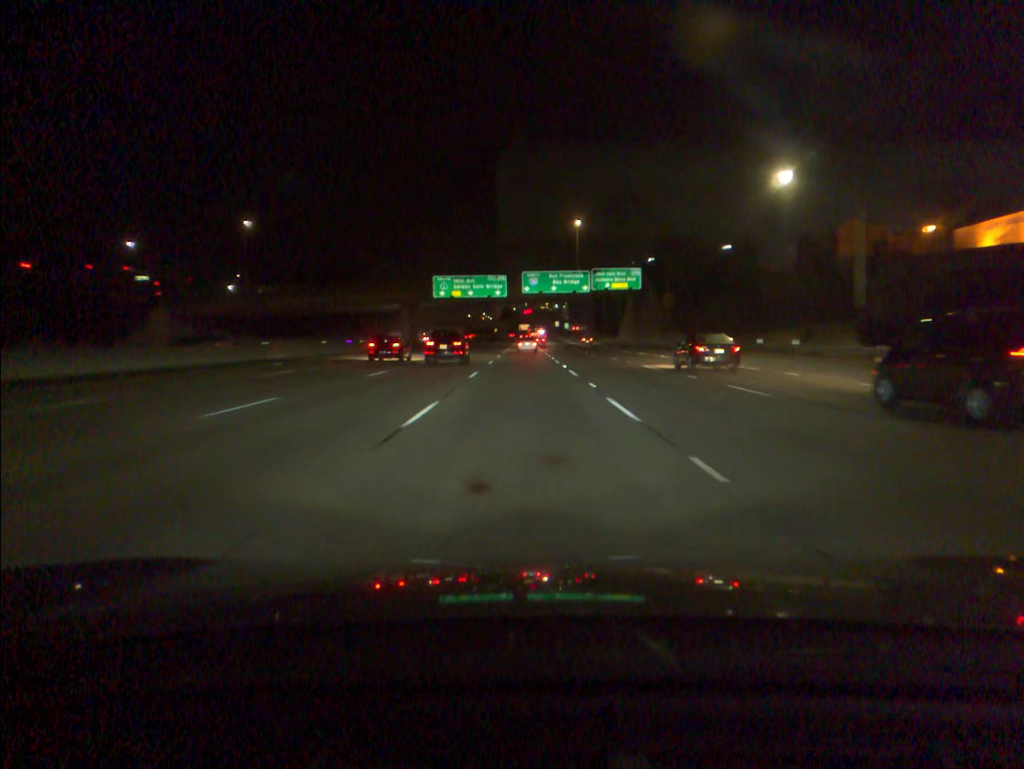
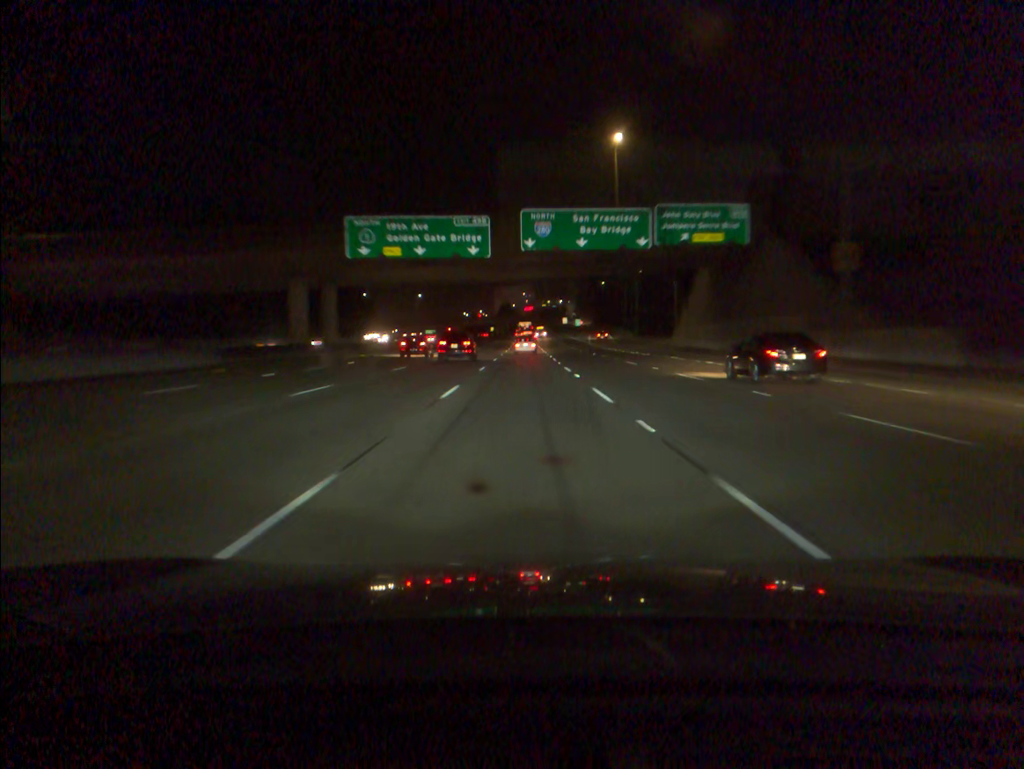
(0.0, +51.7) m; 0°
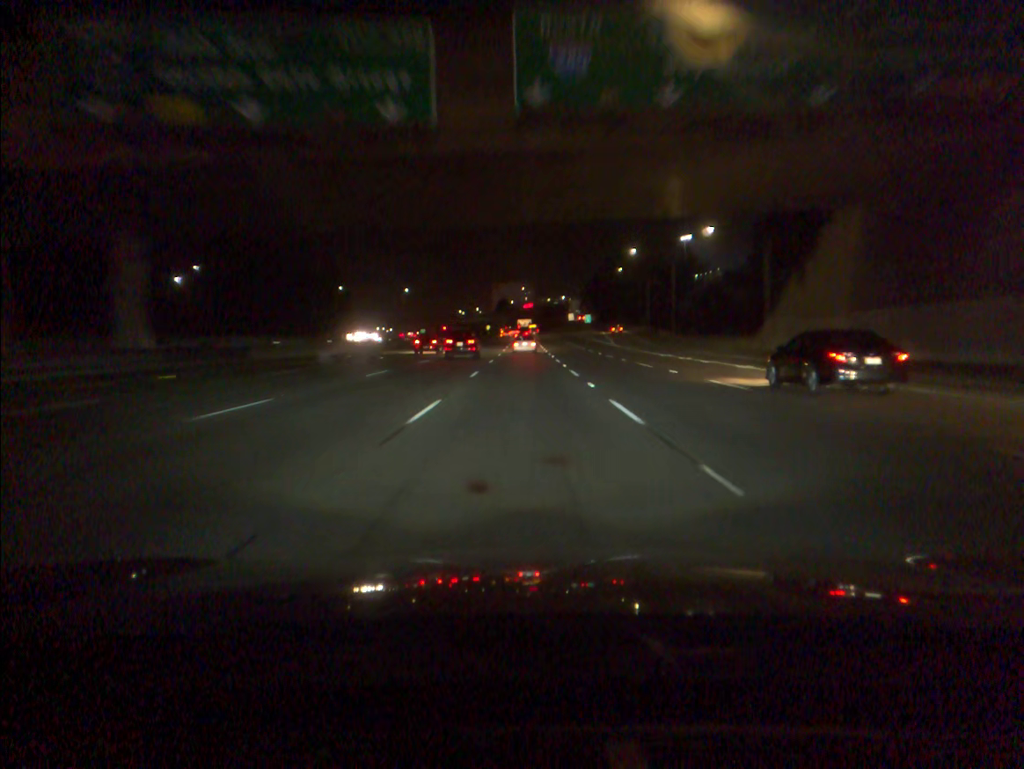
(0.0, +33.8) m; 0°
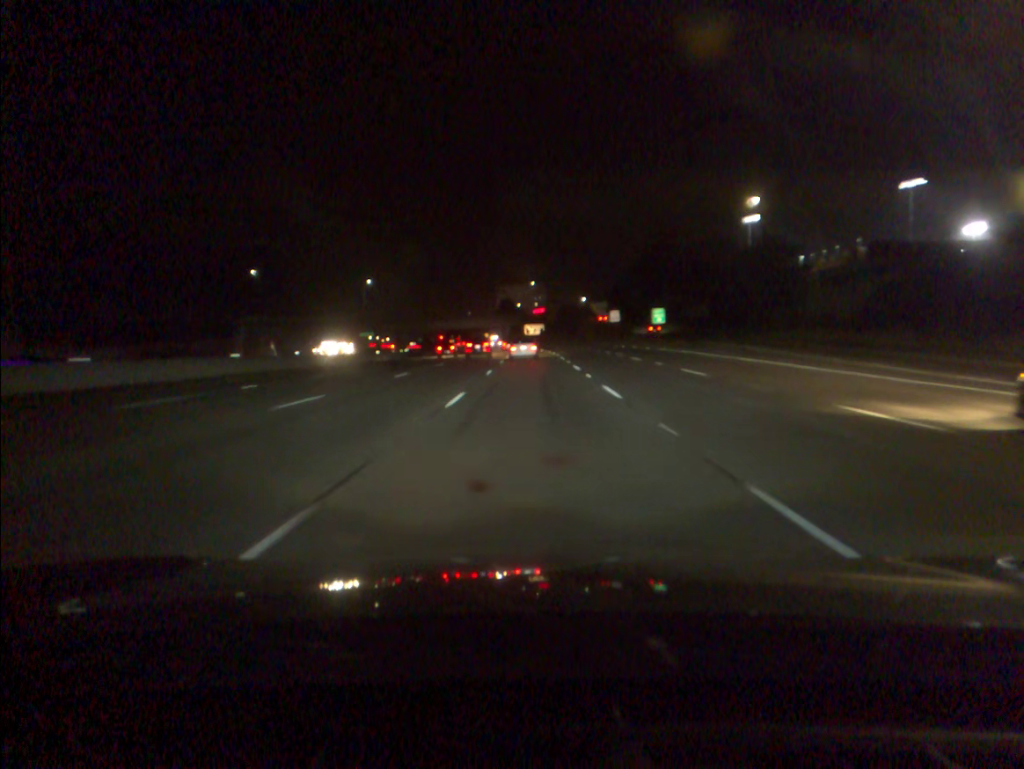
(-0.1, +82.2) m; -1°
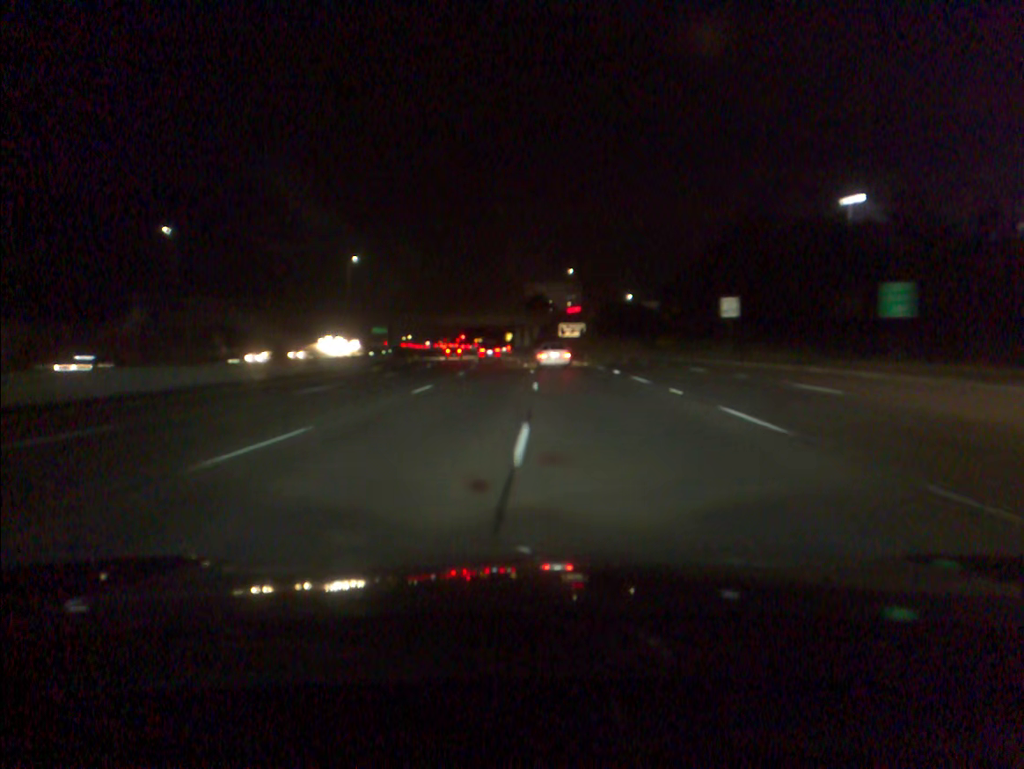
(-0.9, +50.0) m; -2°
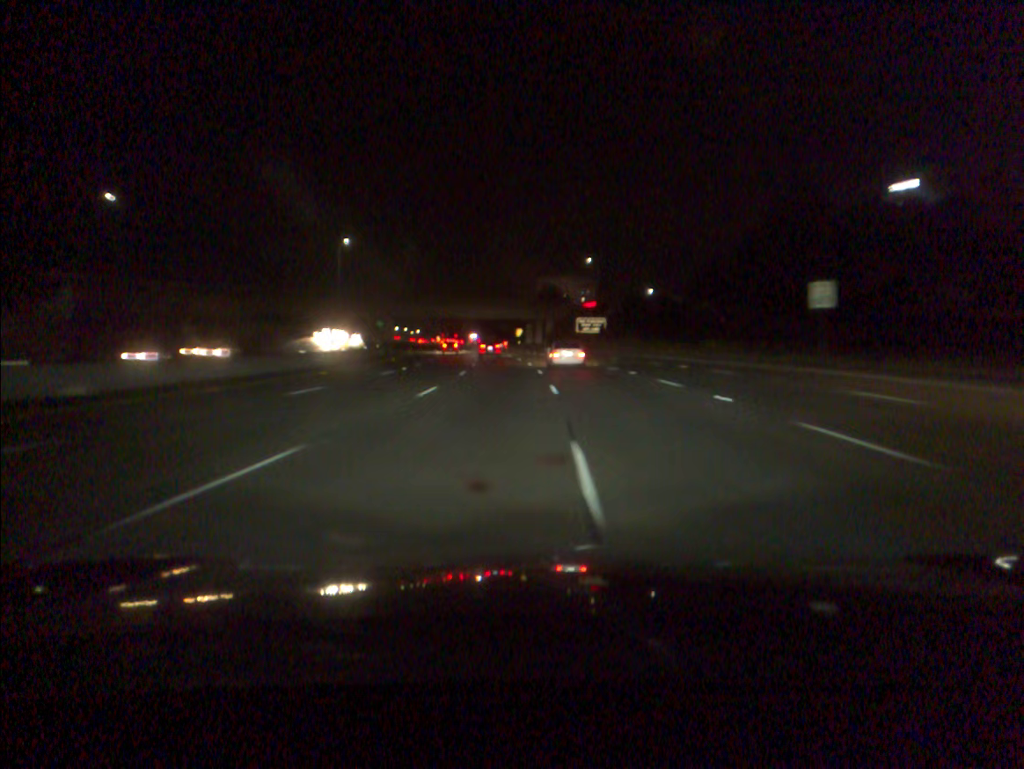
(-0.1, +17.1) m; -1°
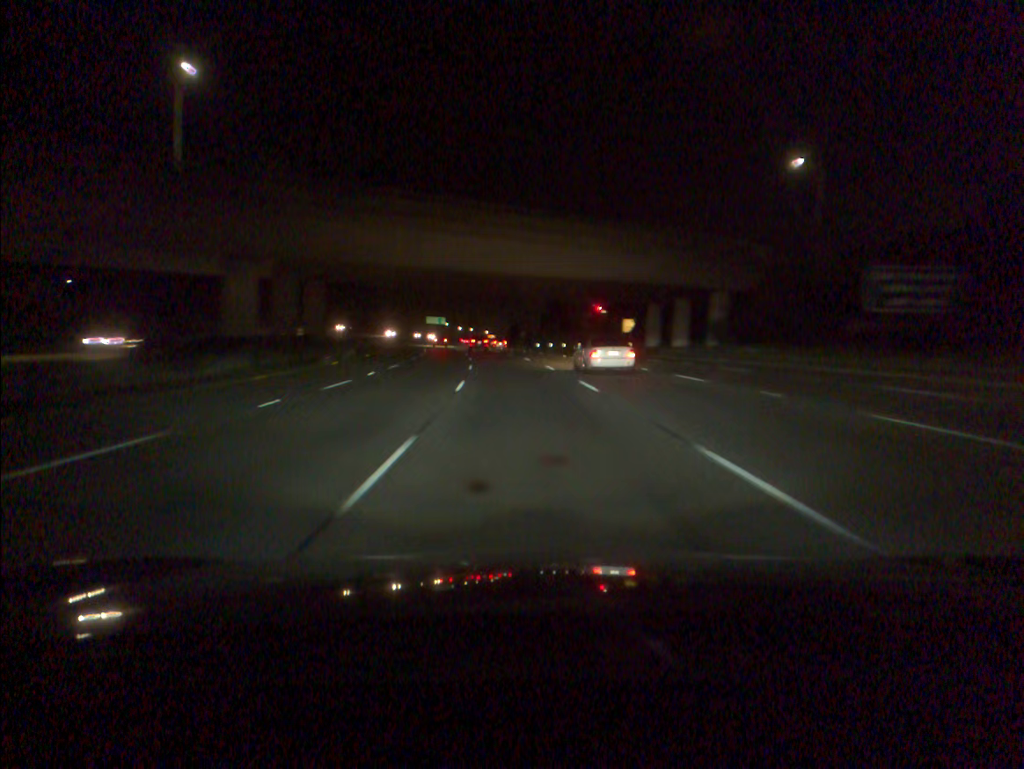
(-4.1, +85.8) m; -5°
